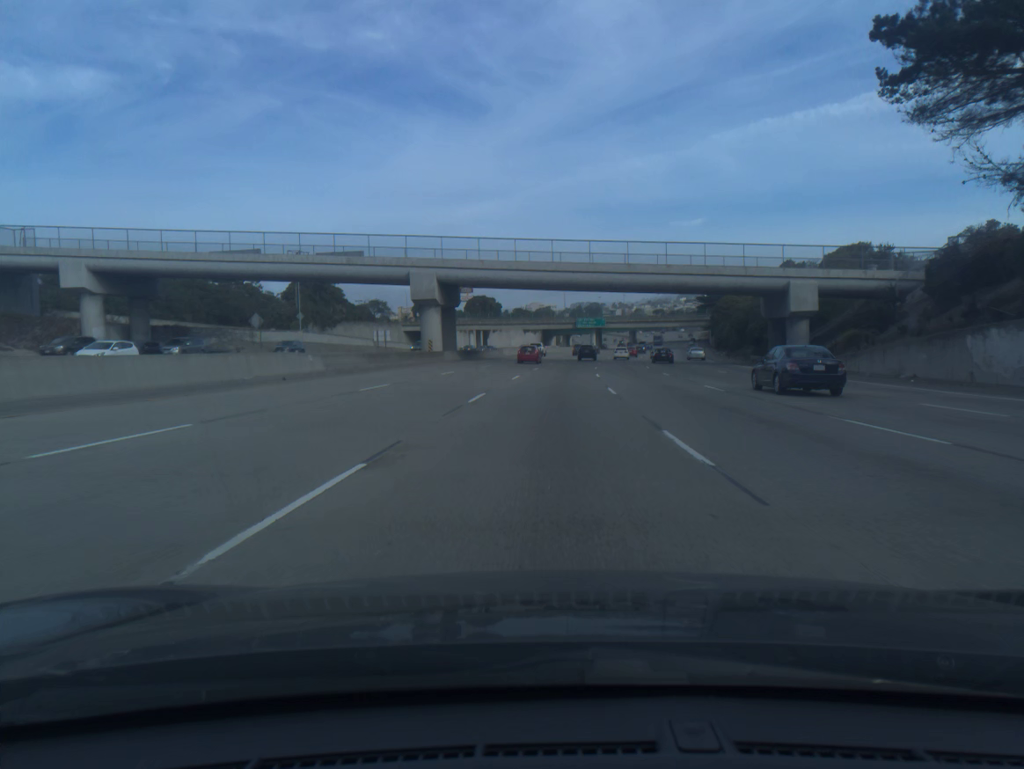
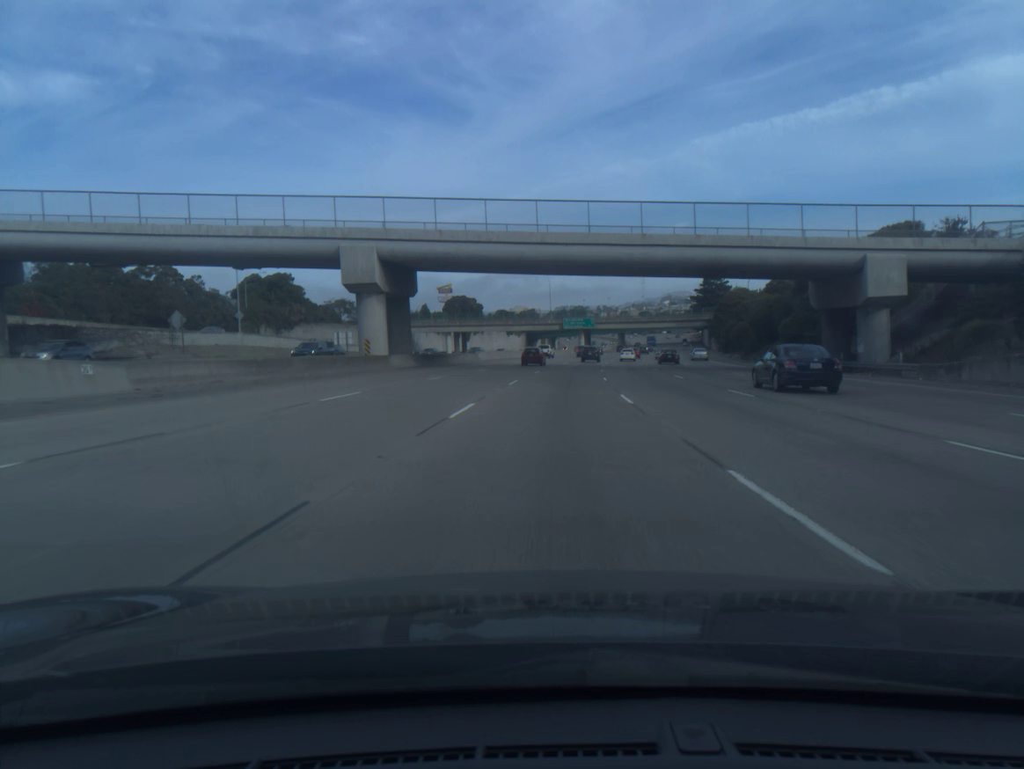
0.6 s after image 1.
(+0.1, +18.4) m; +1°
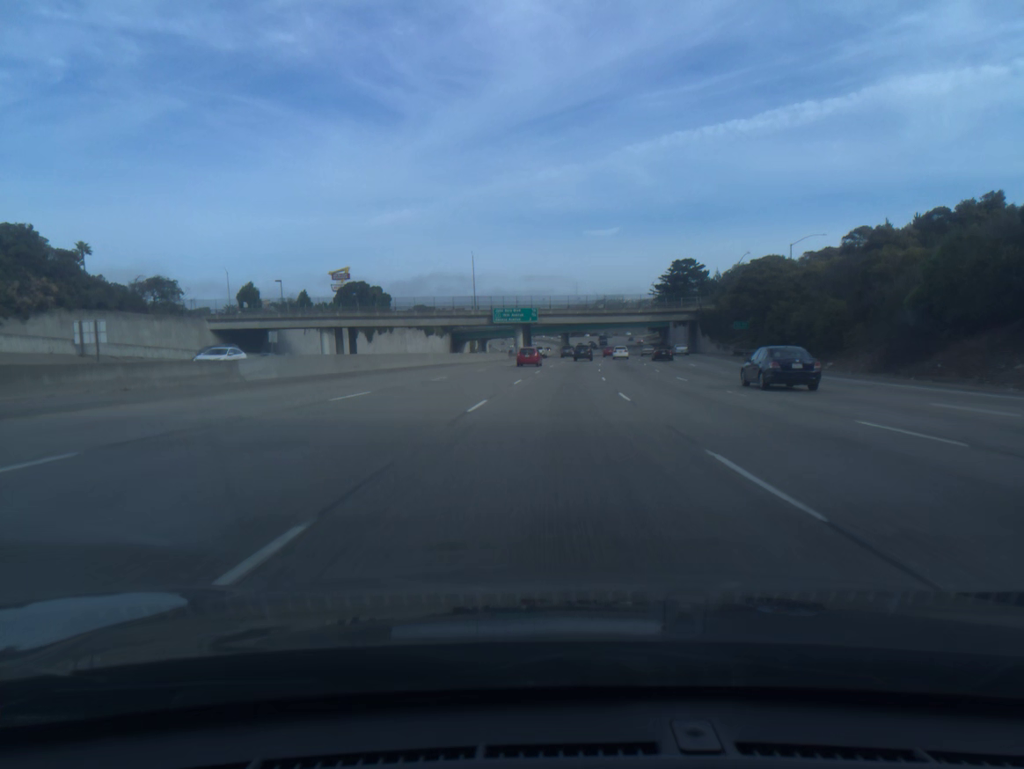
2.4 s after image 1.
(+2.1, +55.4) m; +5°
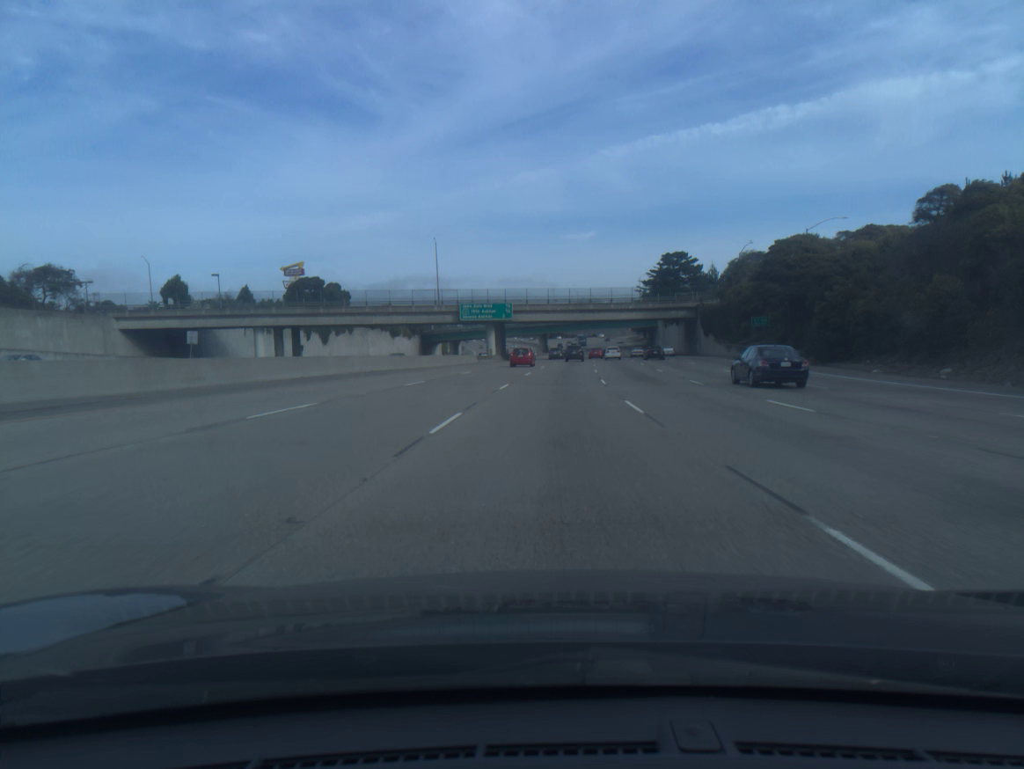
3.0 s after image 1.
(+0.3, +18.6) m; +2°
